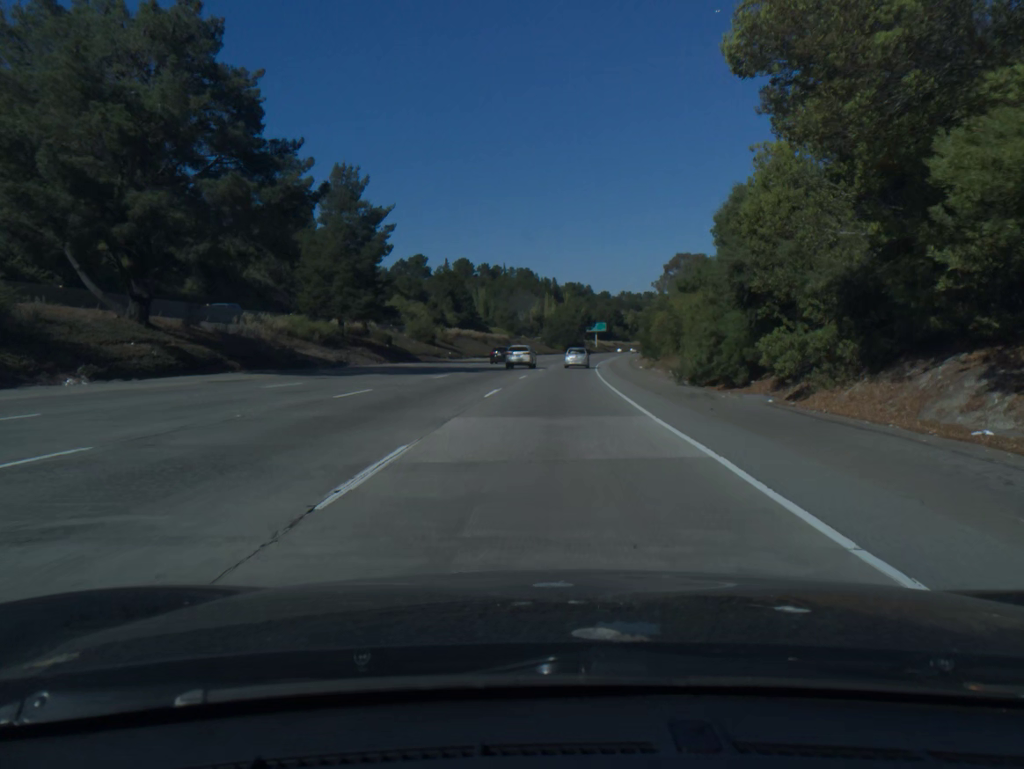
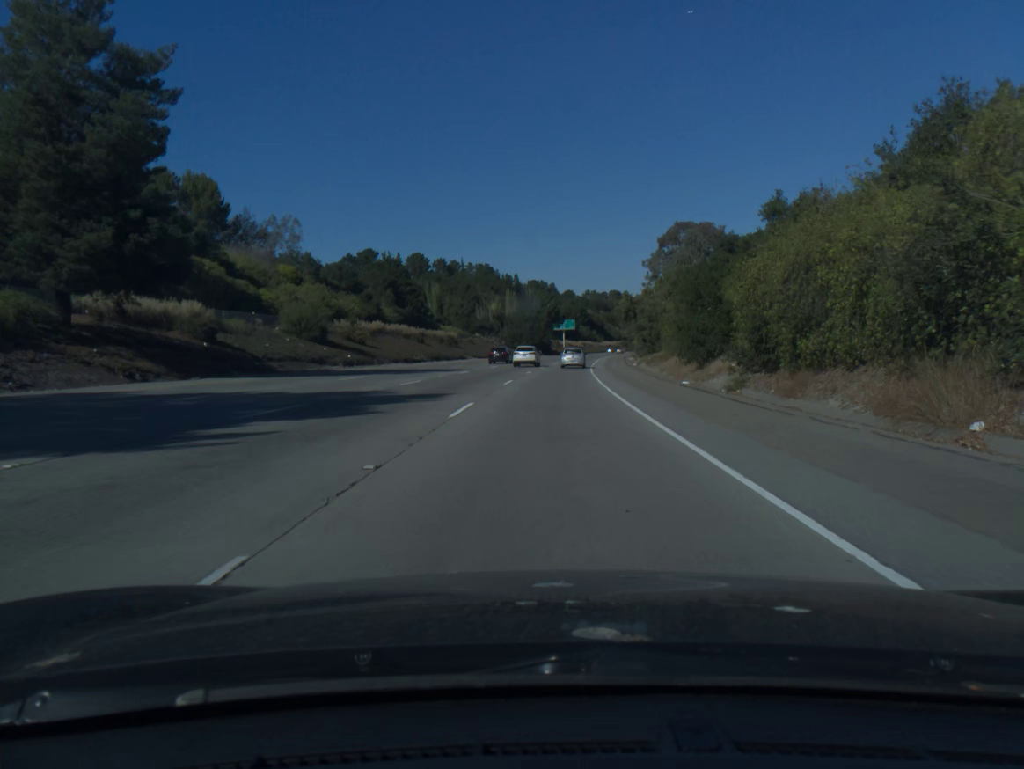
(+0.8, +35.1) m; +3°
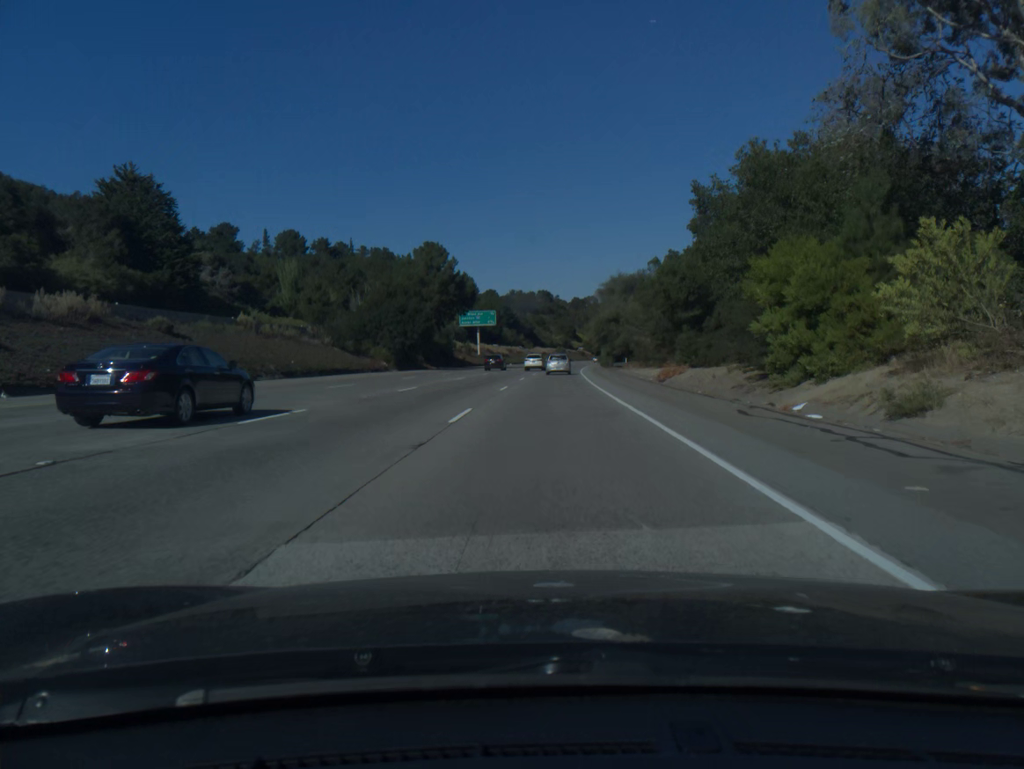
(+4.3, +87.2) m; +6°
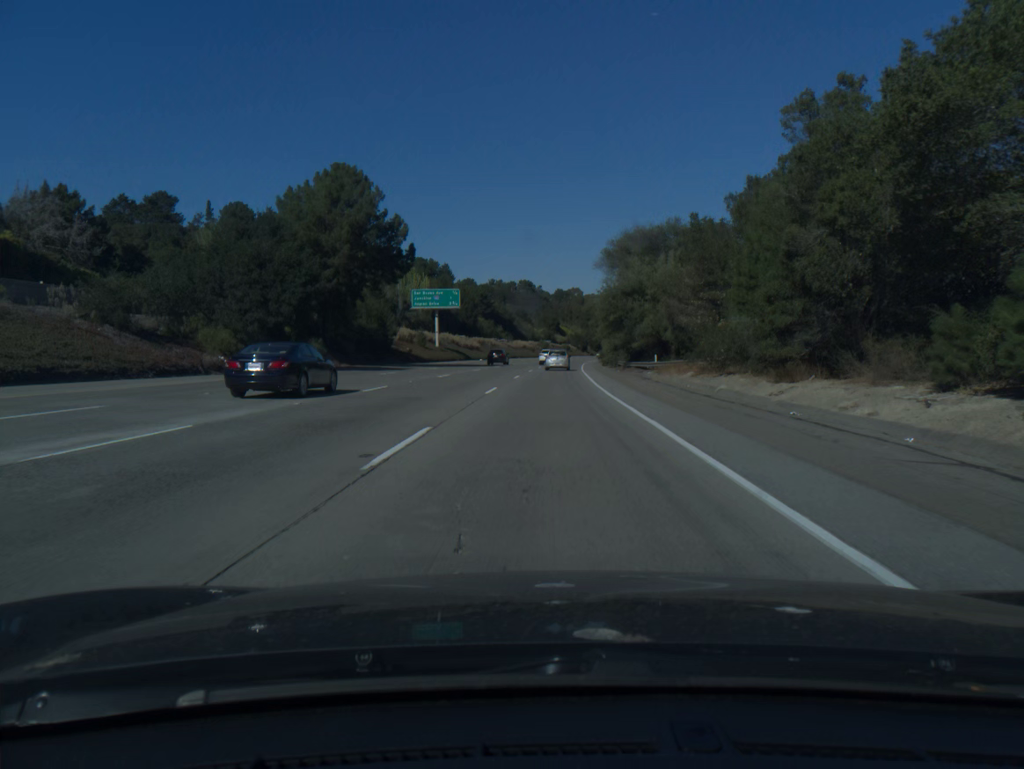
(+0.5, +34.8) m; +1°
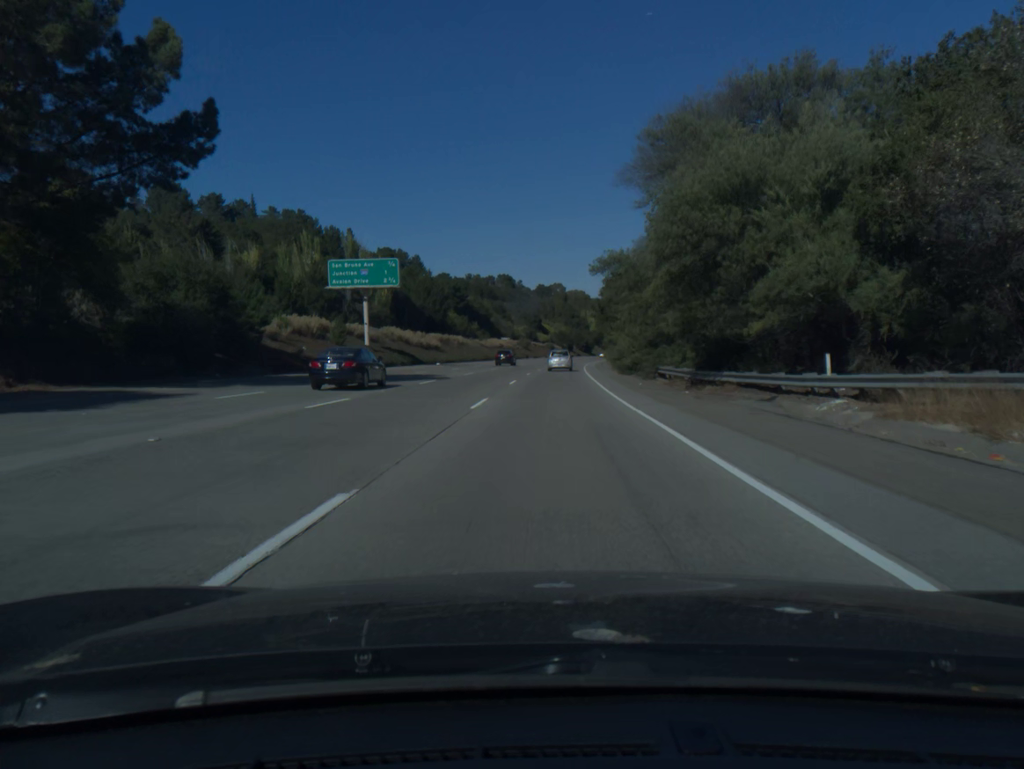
(+0.4, +34.8) m; +1°
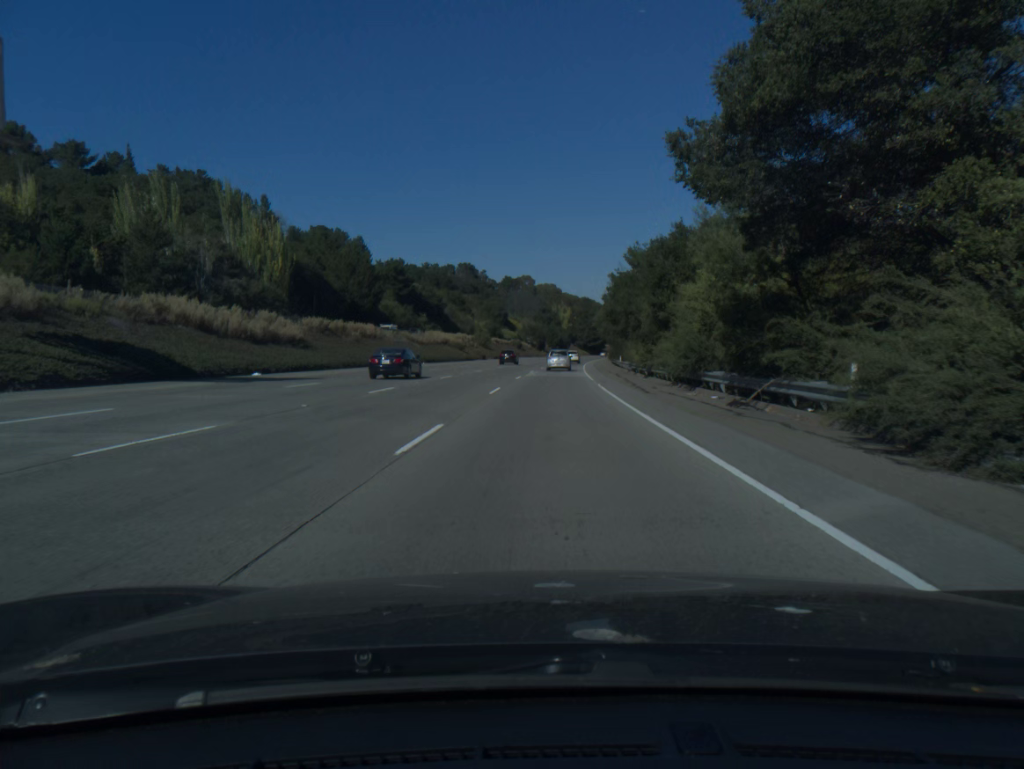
(+1.1, +52.1) m; +2°
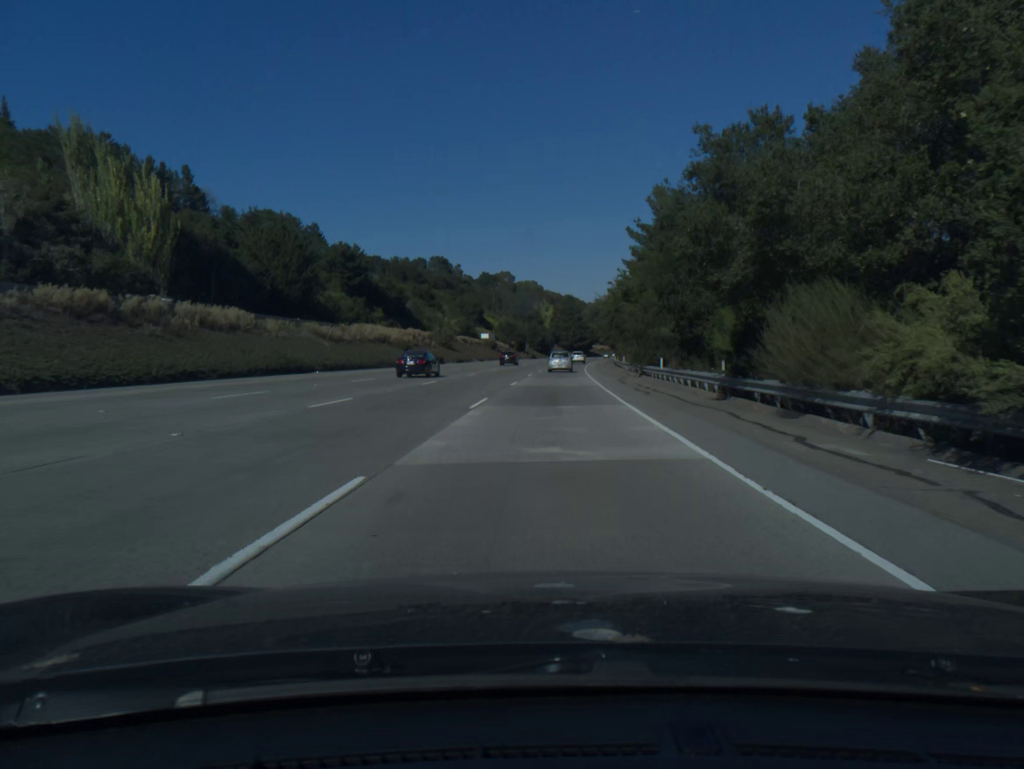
(+0.4, +34.6) m; +1°
